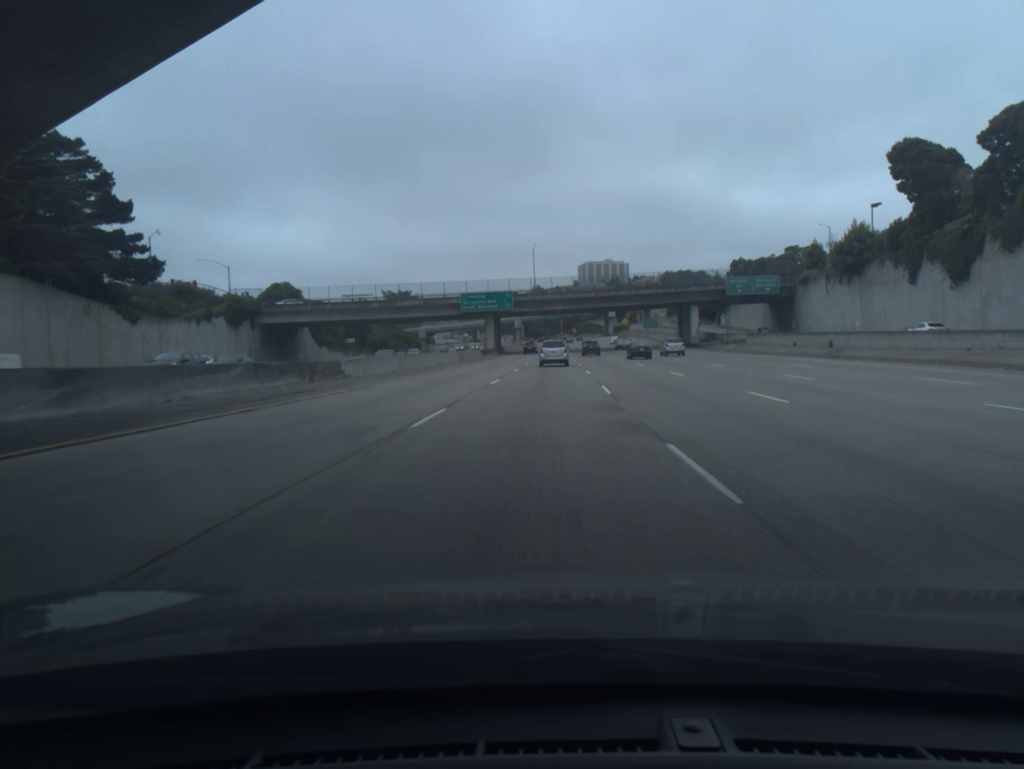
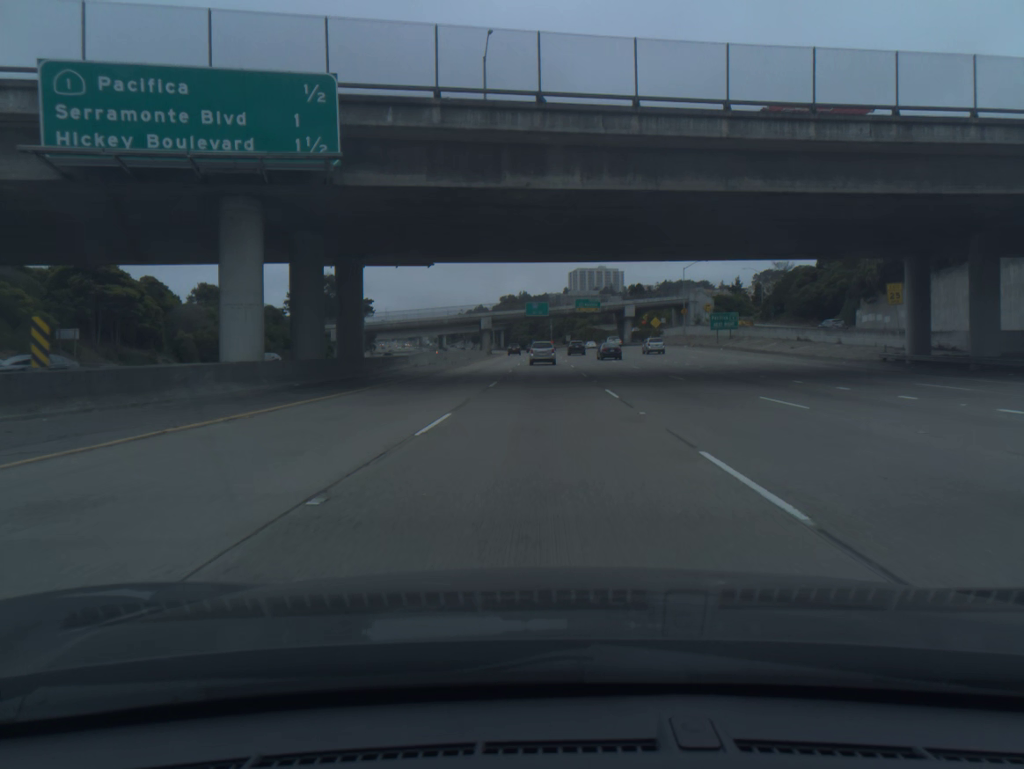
(+1.5, +88.4) m; +1°
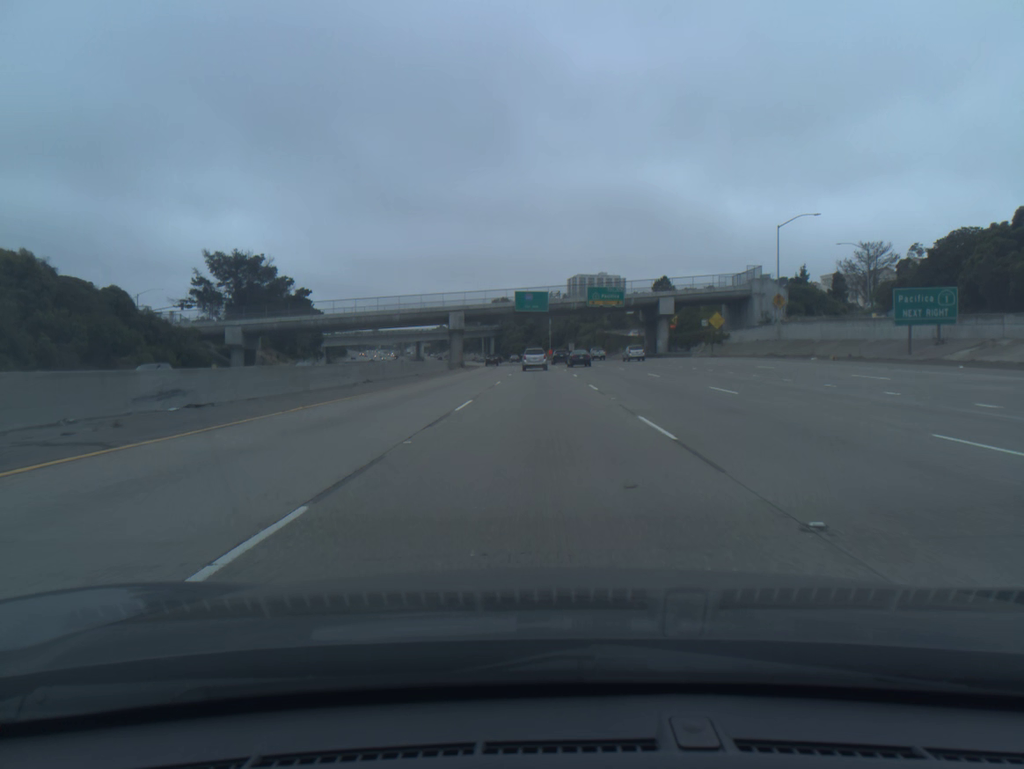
(+0.1, +52.9) m; 0°
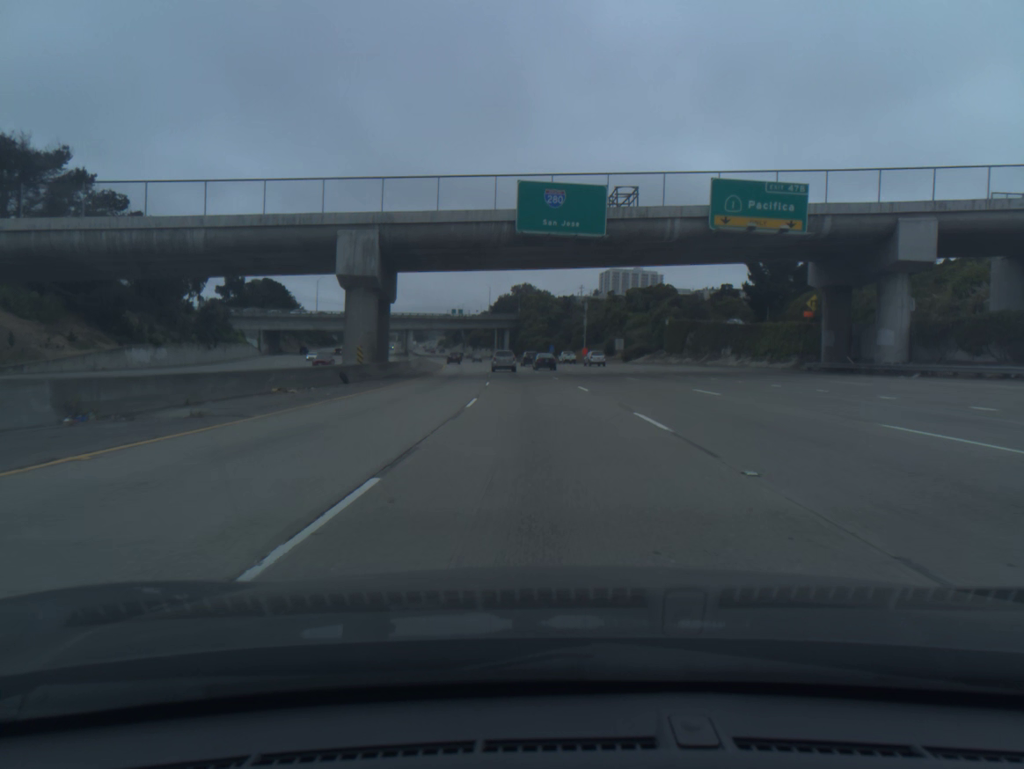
(-0.6, +71.5) m; -2°
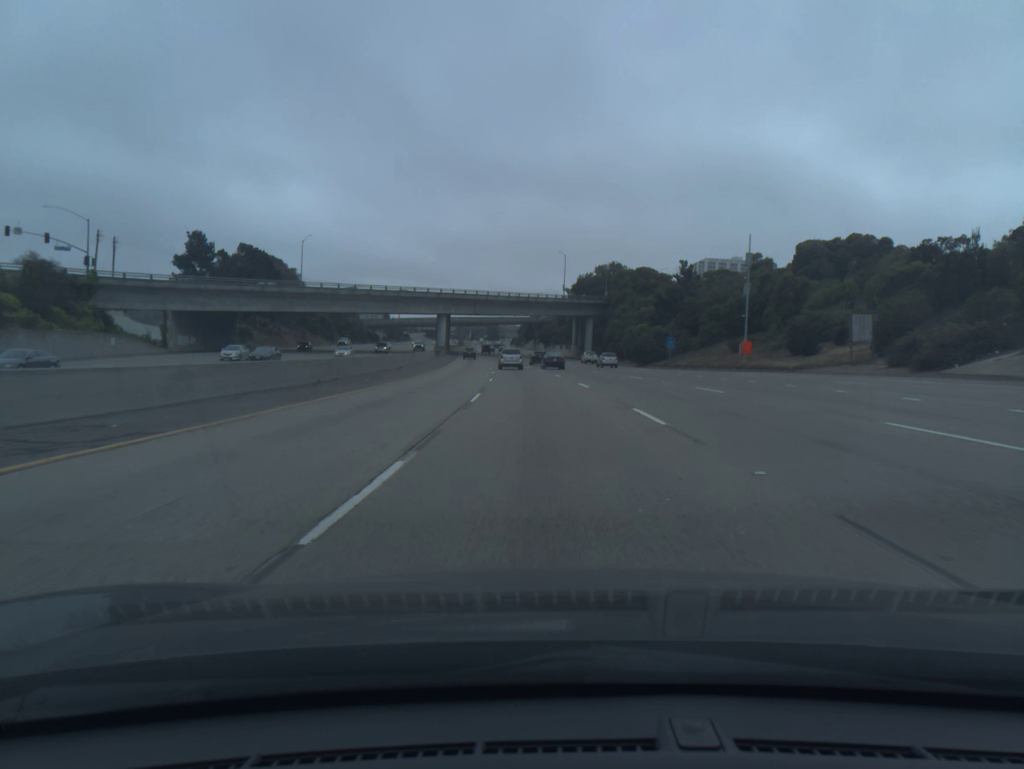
(-3.4, +72.1) m; -6°
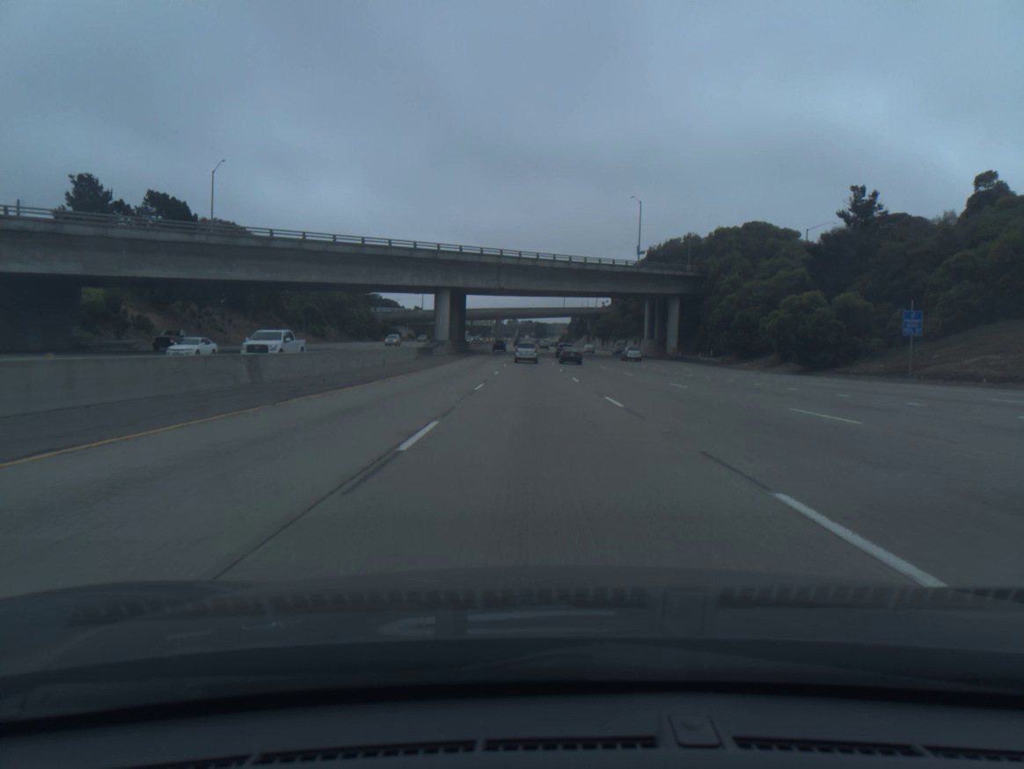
(-1.8, +54.0) m; -4°
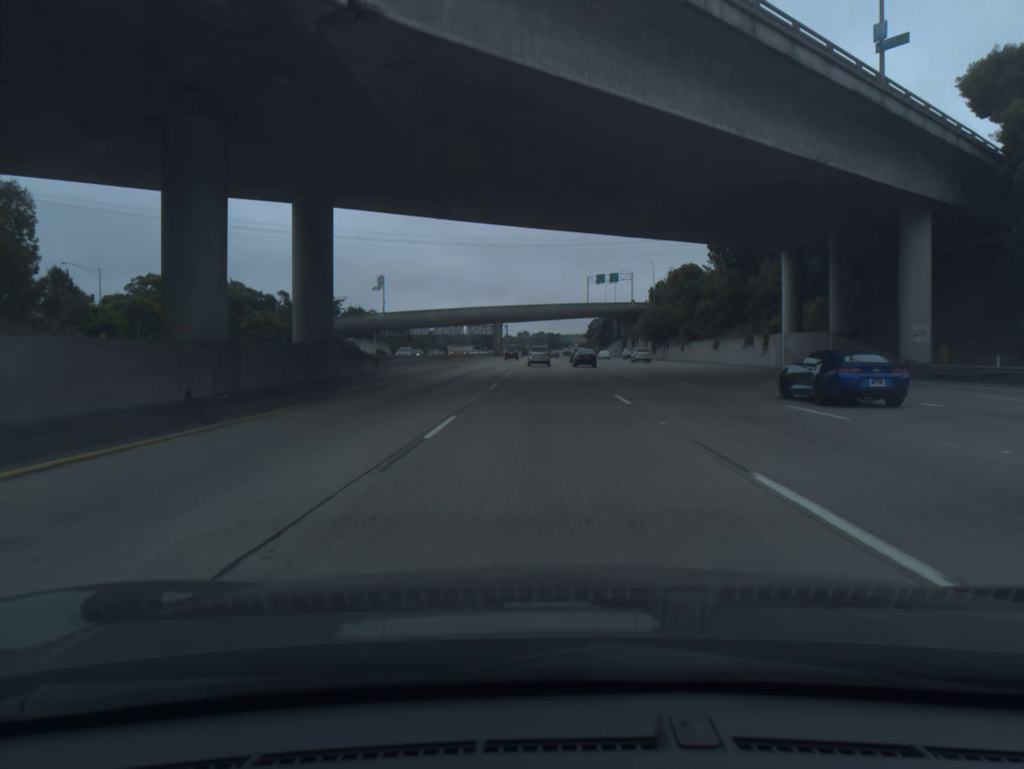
(-1.3, +71.8) m; -1°
